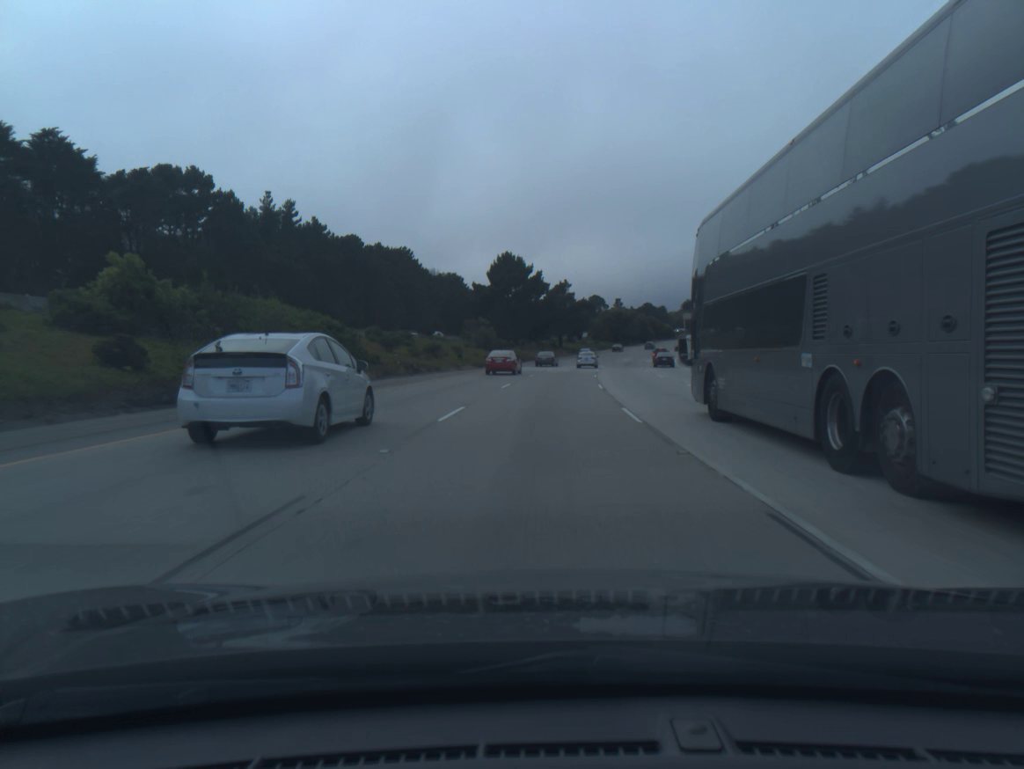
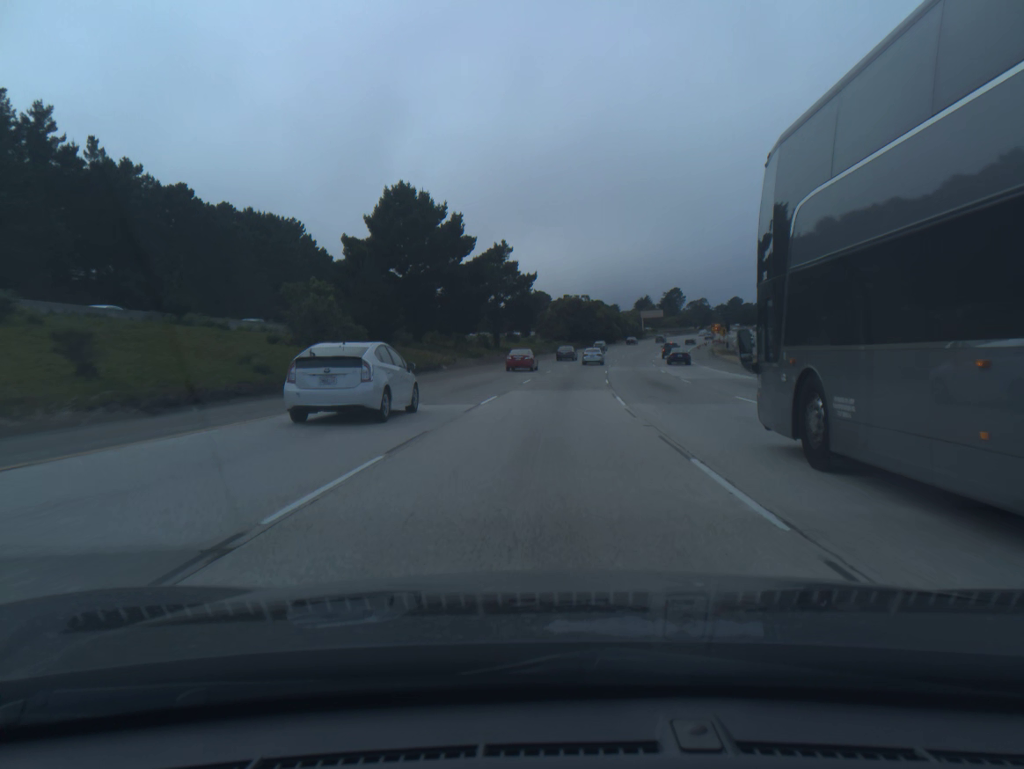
(+1.9, +52.3) m; +4°
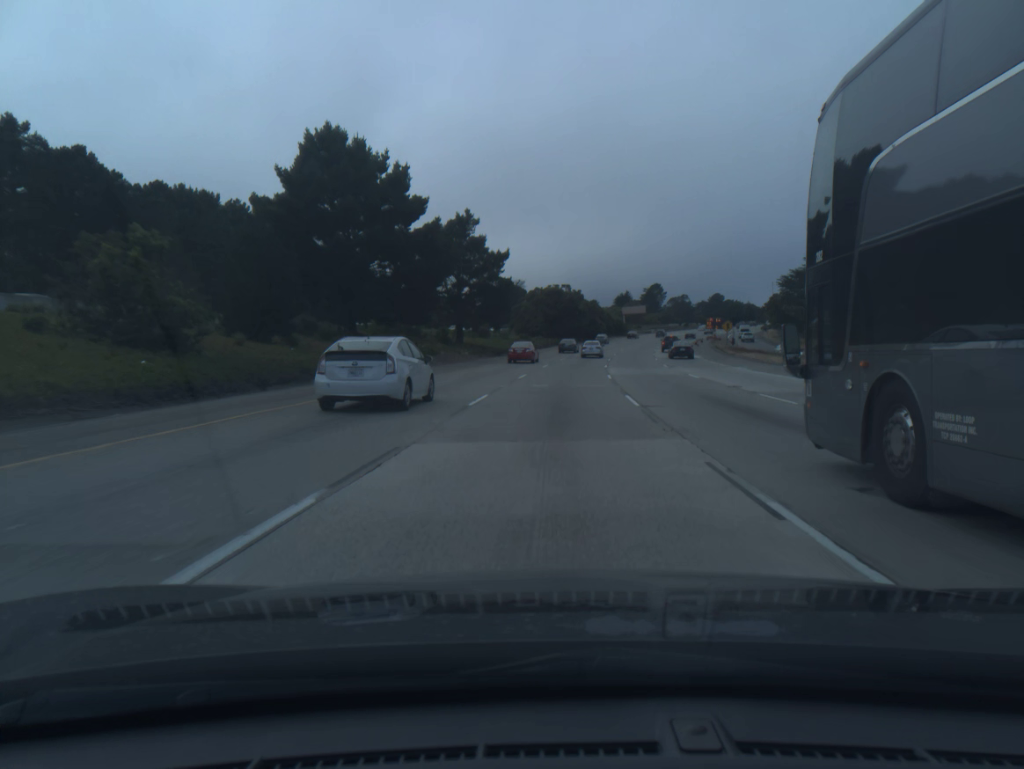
(+0.3, +17.5) m; +2°
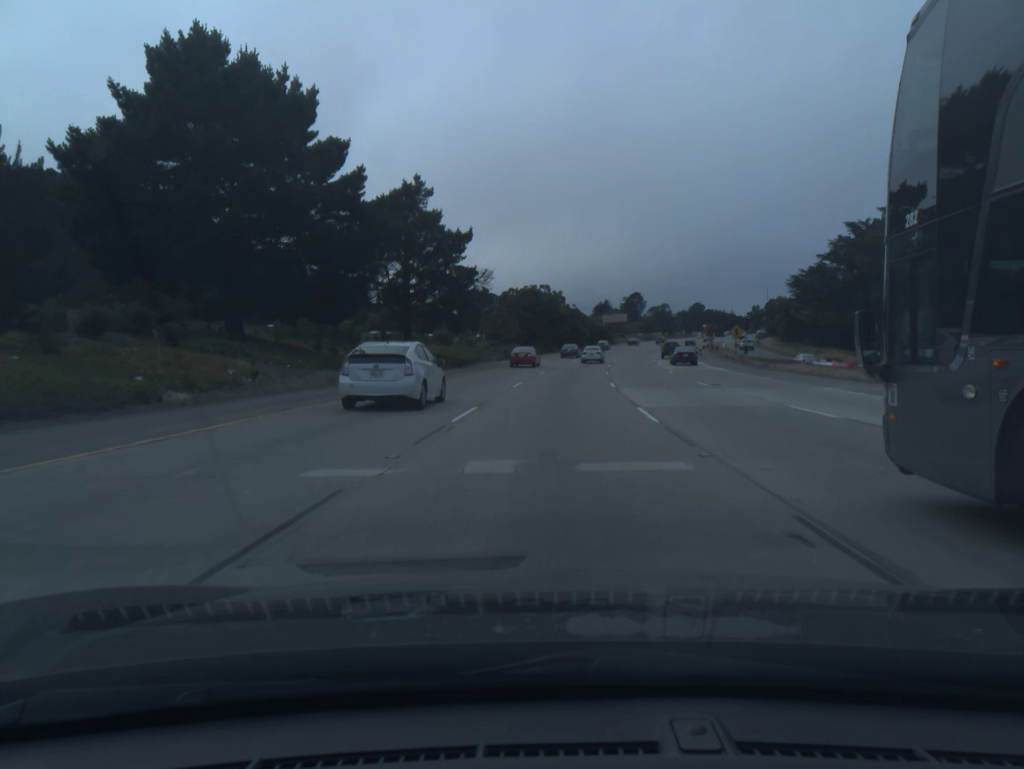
(+0.3, +17.5) m; +2°
